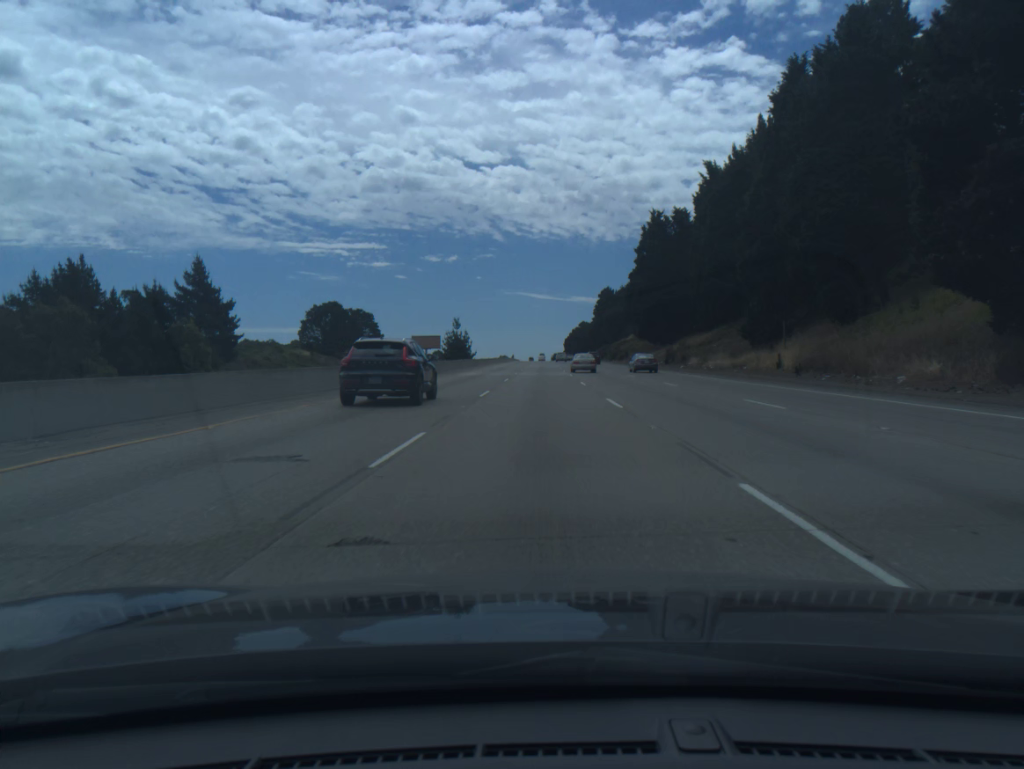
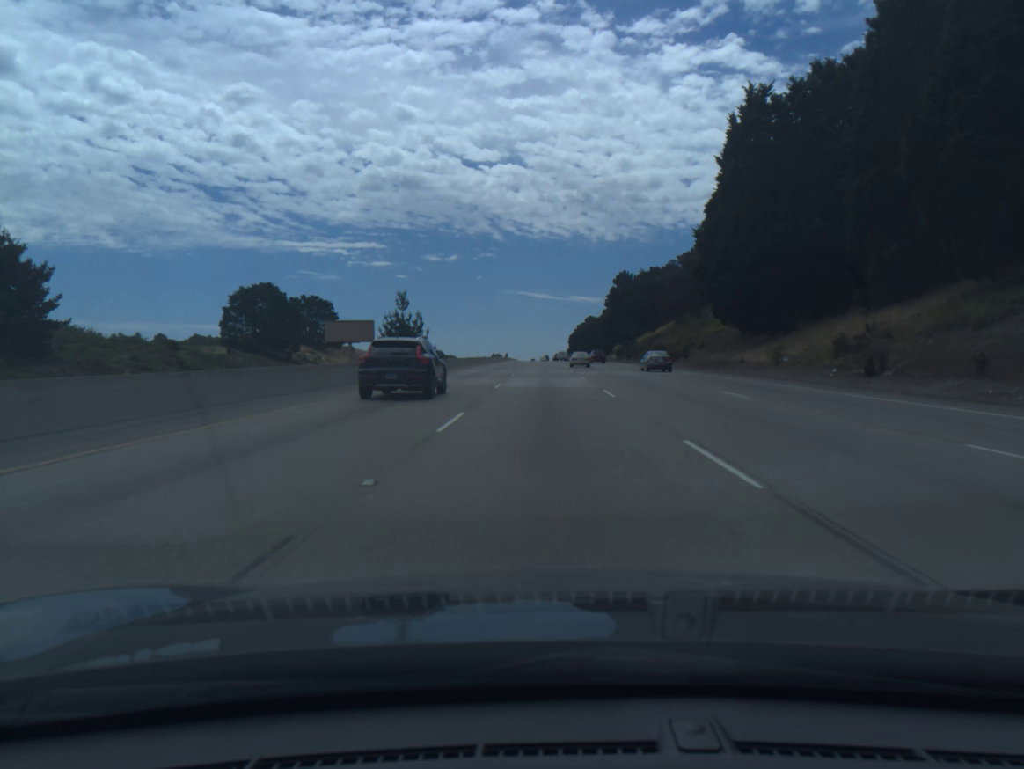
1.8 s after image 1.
(-0.2, +55.0) m; 0°
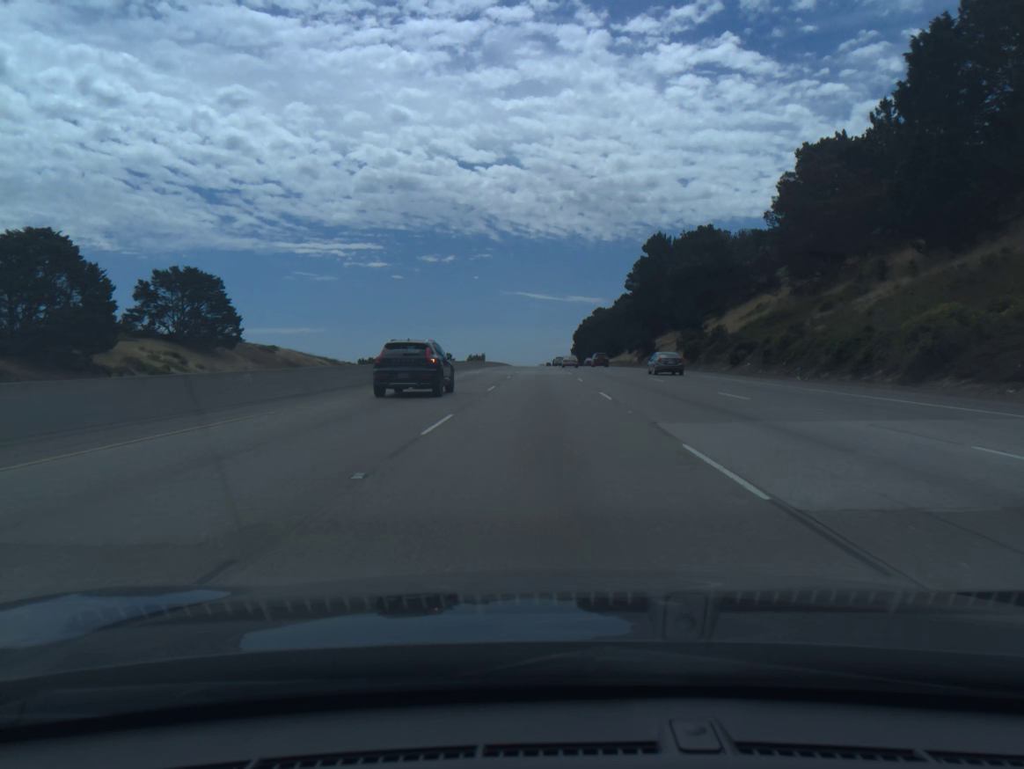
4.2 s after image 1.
(+0.2, +73.3) m; 0°
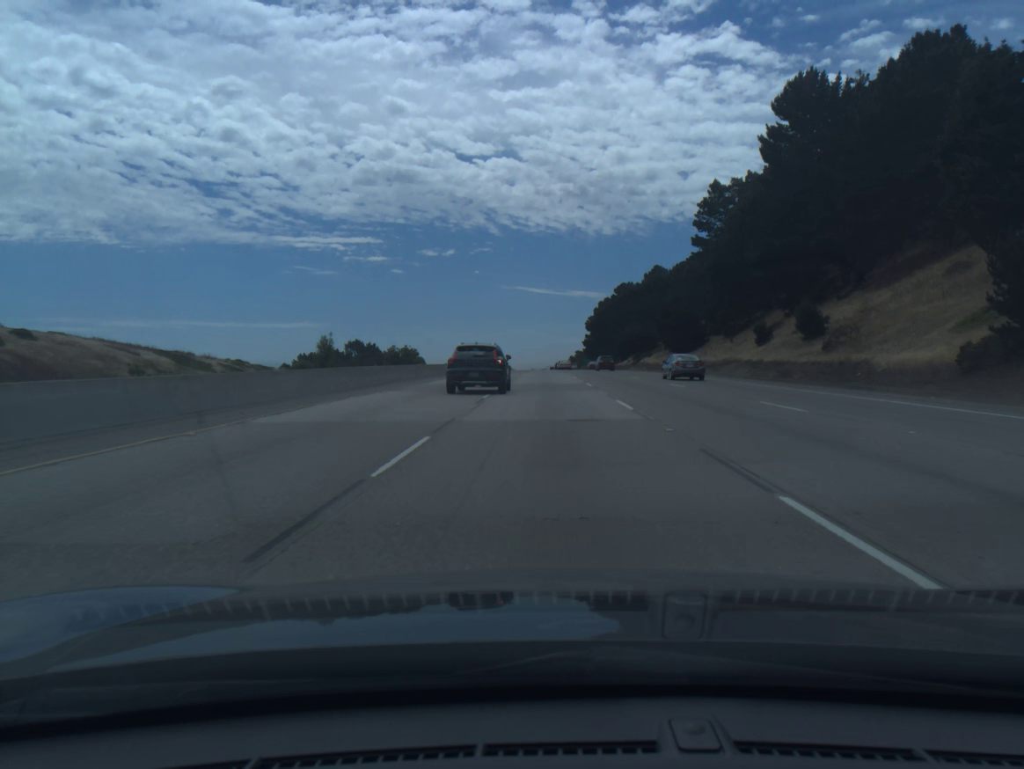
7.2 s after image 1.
(-0.1, +91.7) m; 0°
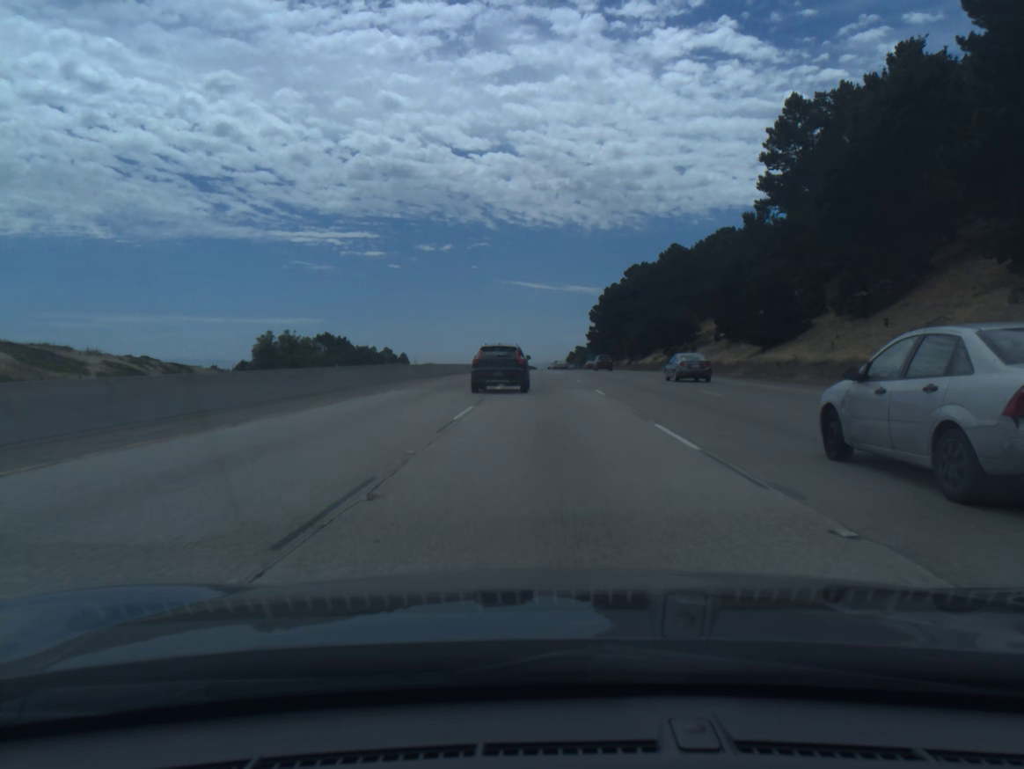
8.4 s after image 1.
(0.0, +36.7) m; 0°
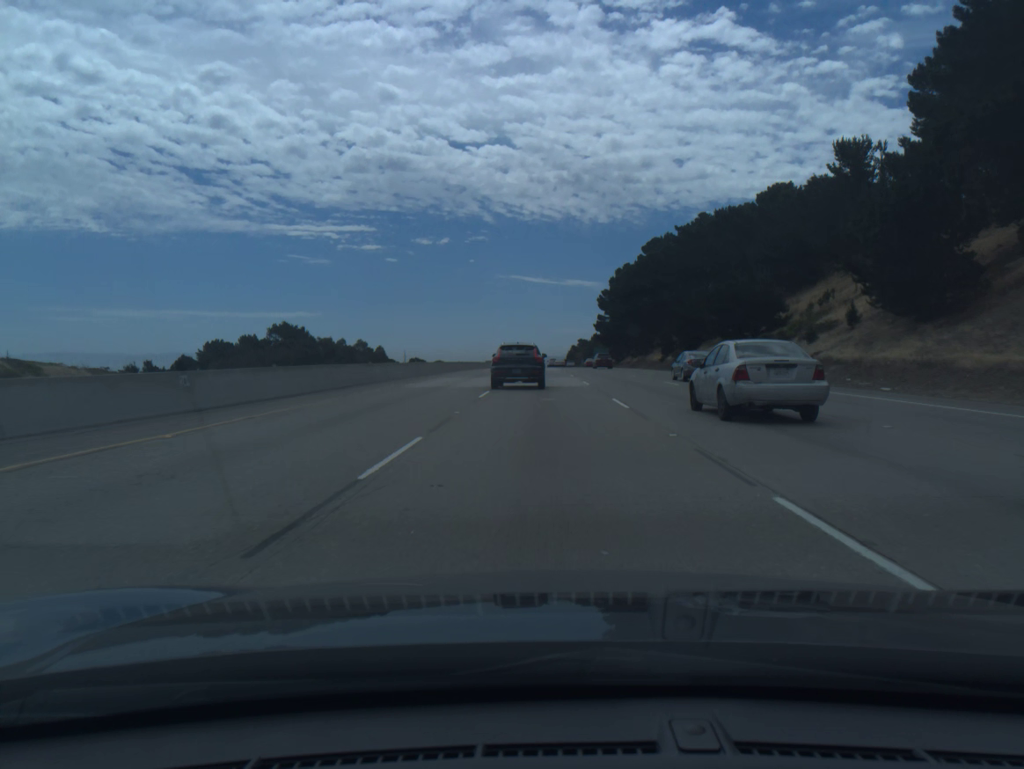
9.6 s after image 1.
(+0.1, +36.6) m; 0°
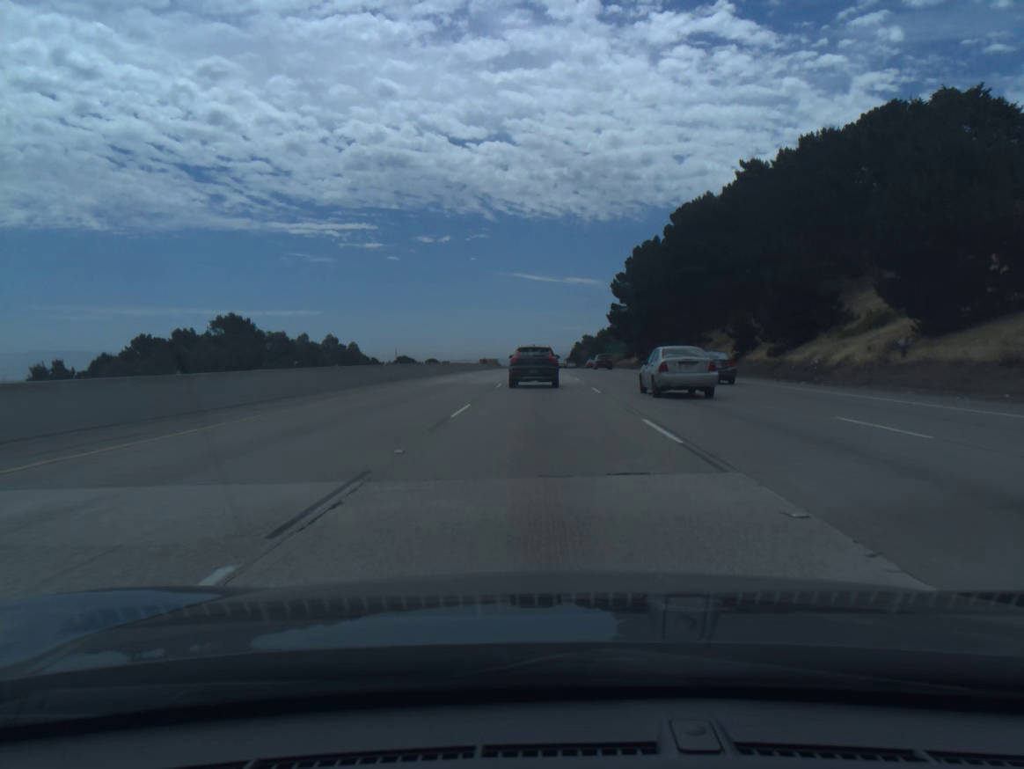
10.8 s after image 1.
(0.0, +36.0) m; 0°
